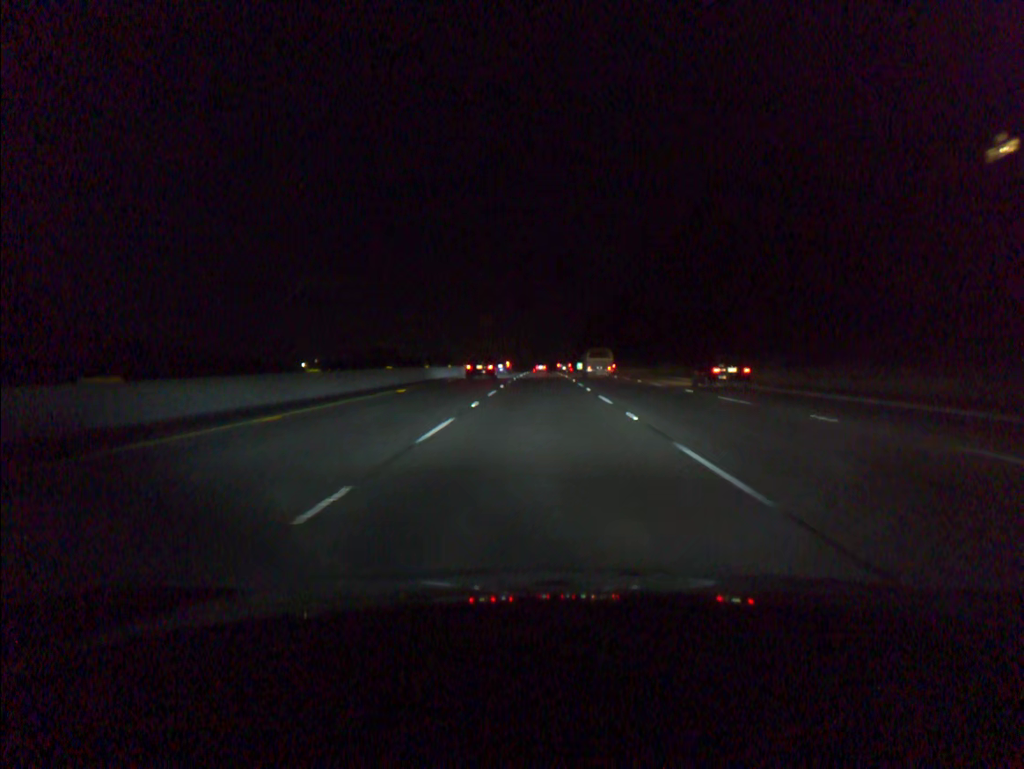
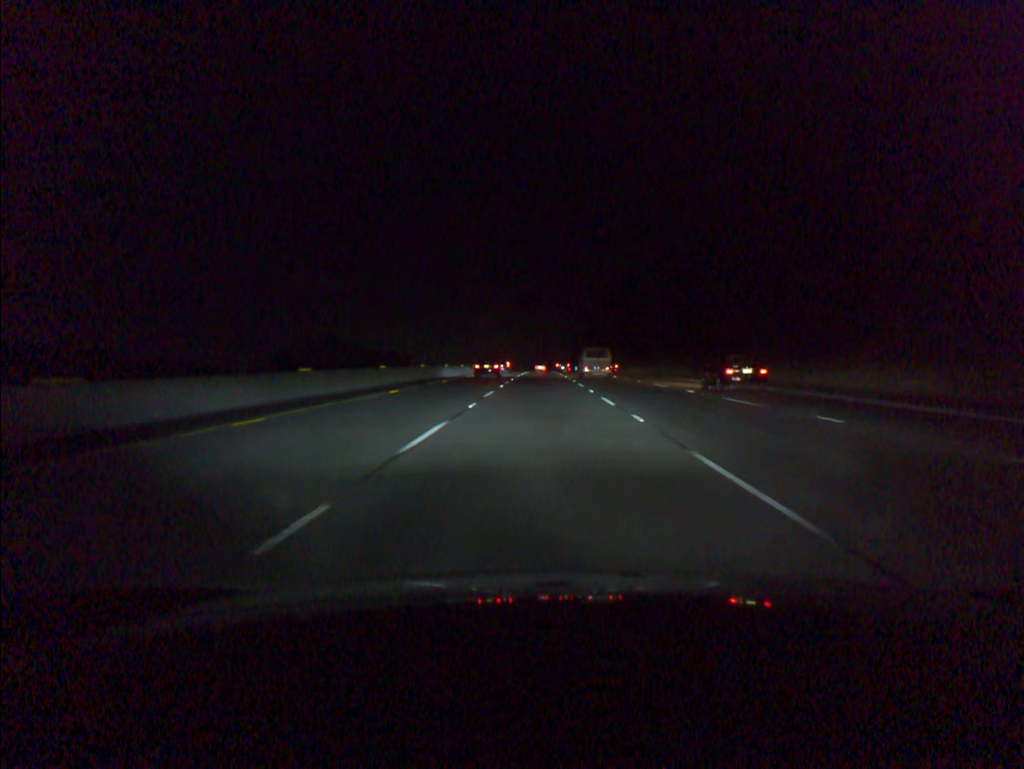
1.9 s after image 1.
(0.0, +59.4) m; 0°
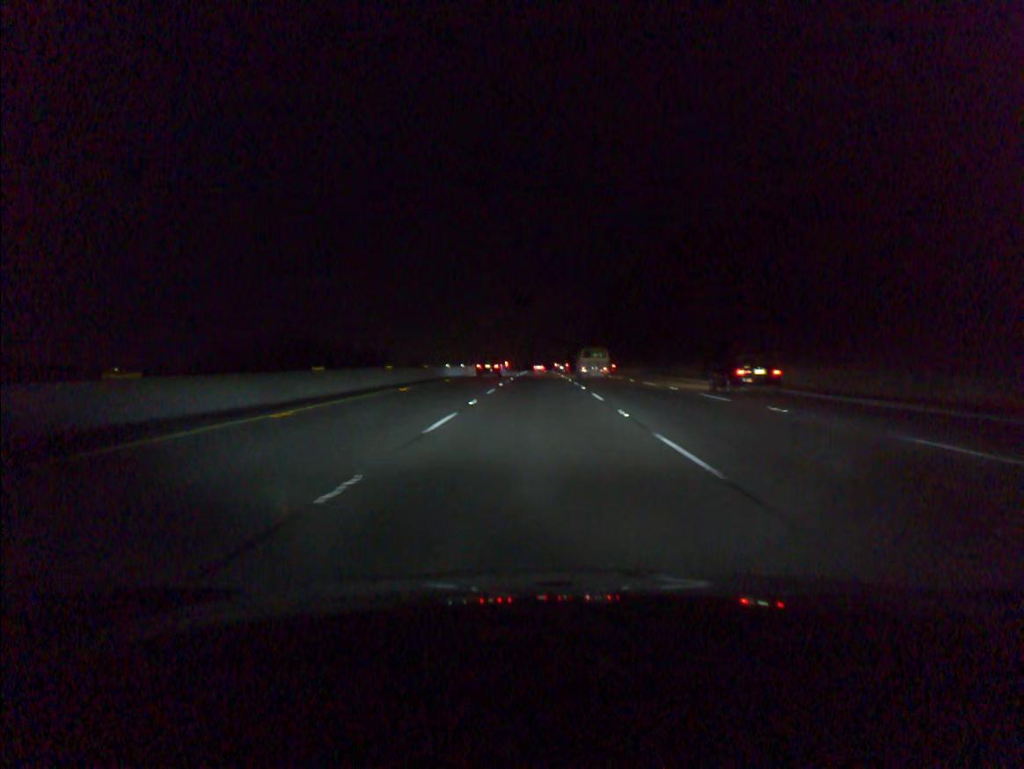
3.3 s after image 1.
(0.0, +41.3) m; 0°
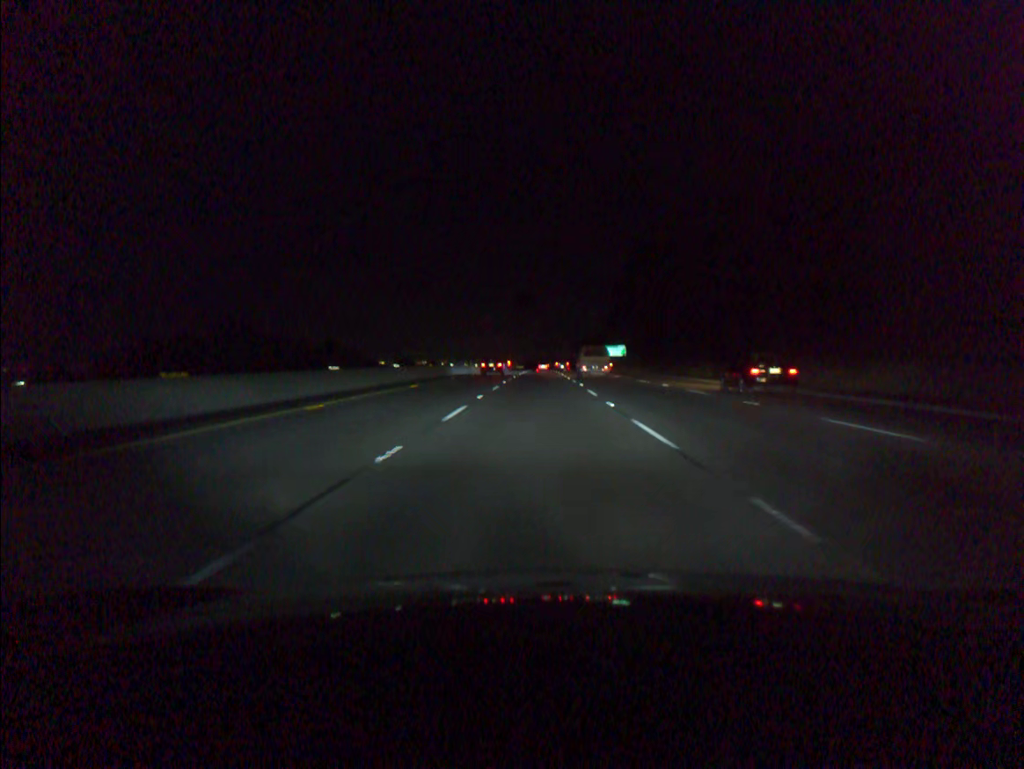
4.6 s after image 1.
(0.0, +41.4) m; 0°
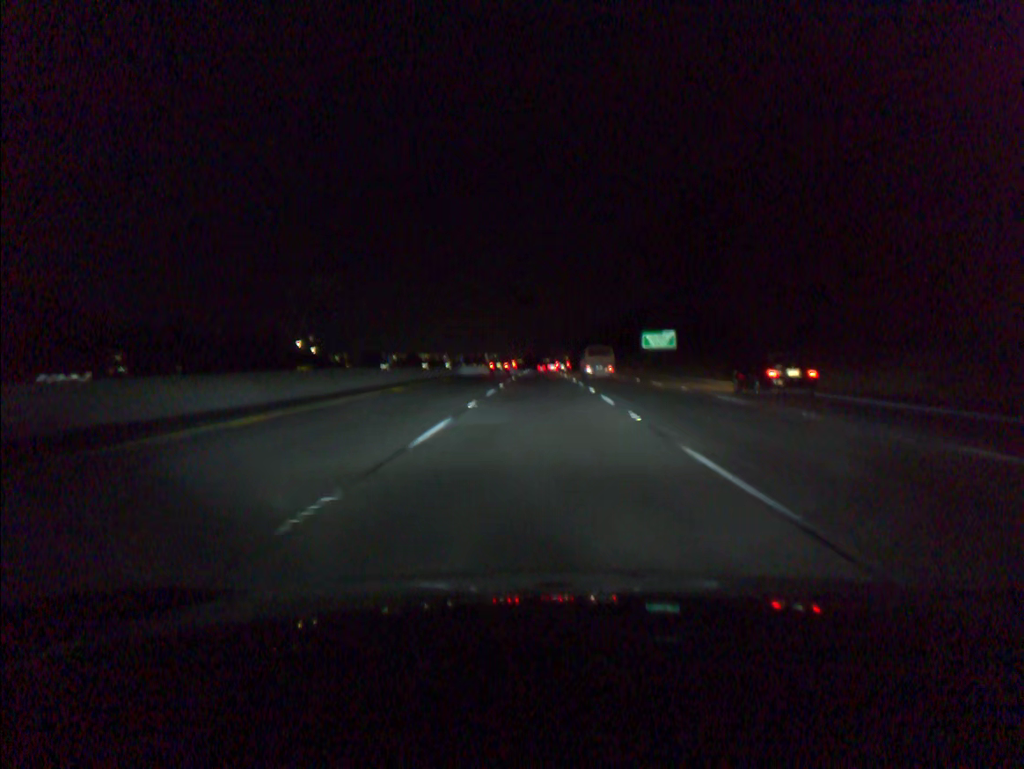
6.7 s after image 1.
(-0.1, +63.1) m; 0°
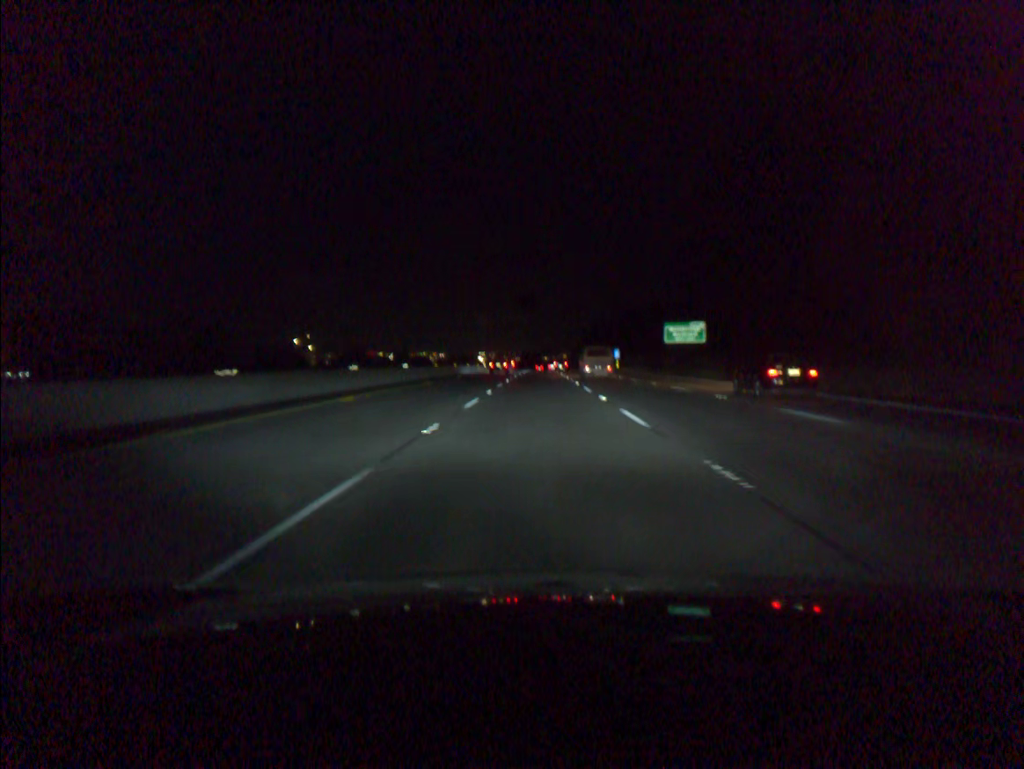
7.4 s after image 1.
(0.0, +21.5) m; 0°
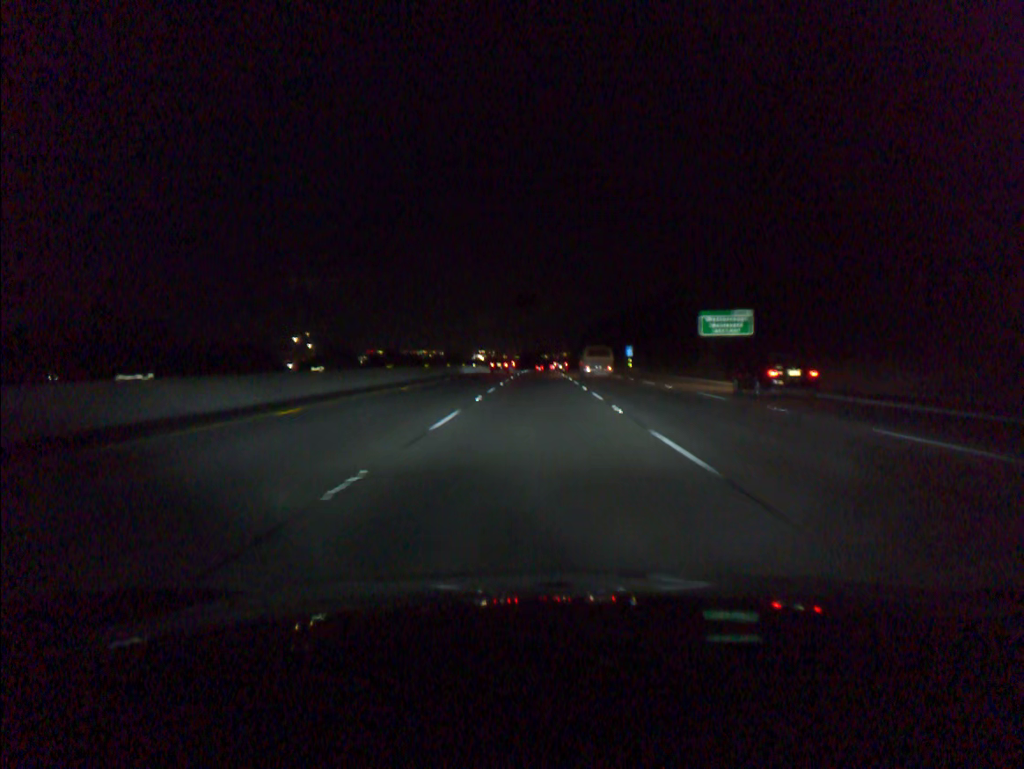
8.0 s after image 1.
(0.0, +20.0) m; 0°
